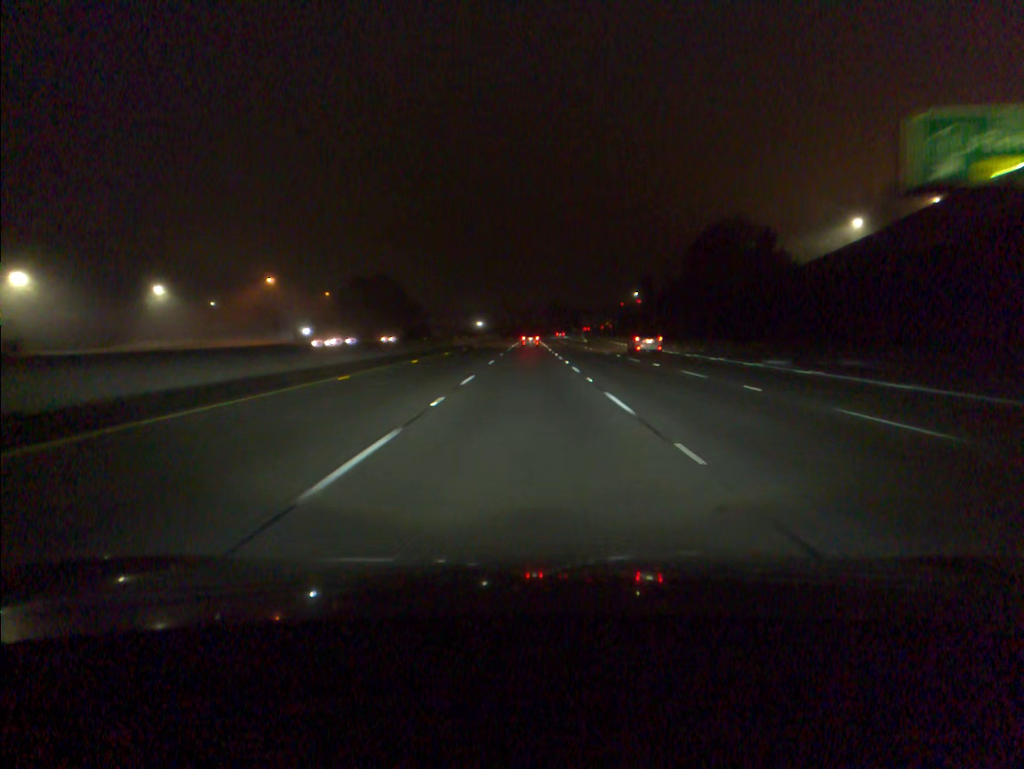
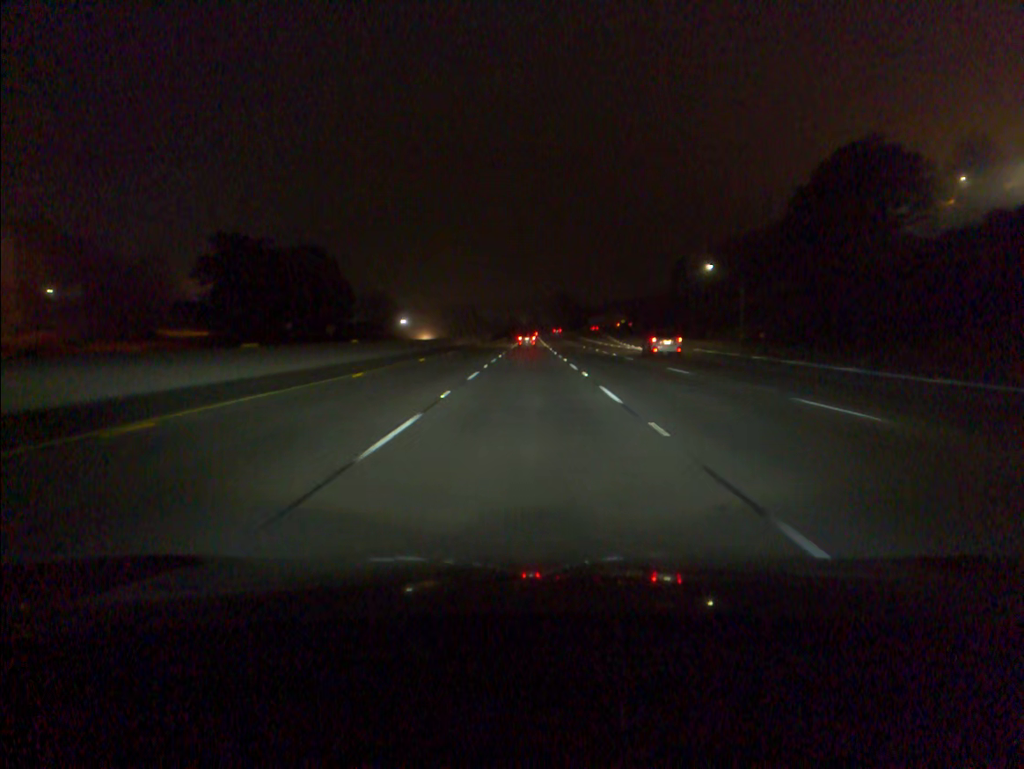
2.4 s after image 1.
(0.0, +71.0) m; 0°
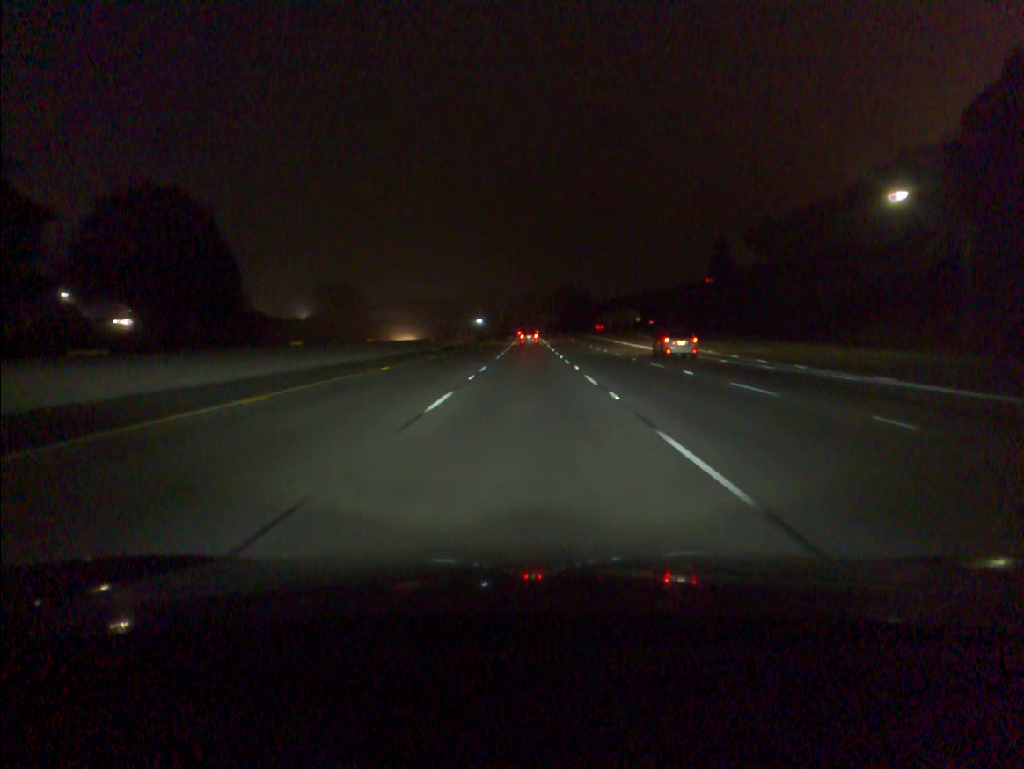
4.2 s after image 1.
(0.0, +53.1) m; 0°
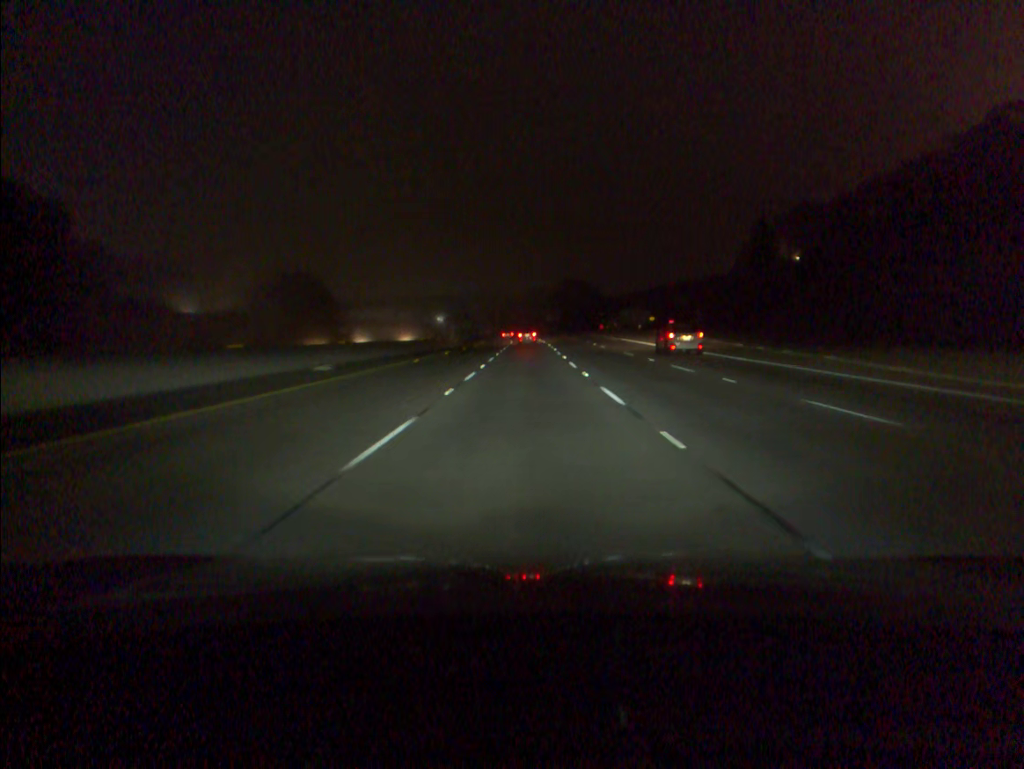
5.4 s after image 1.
(+0.1, +35.4) m; 0°
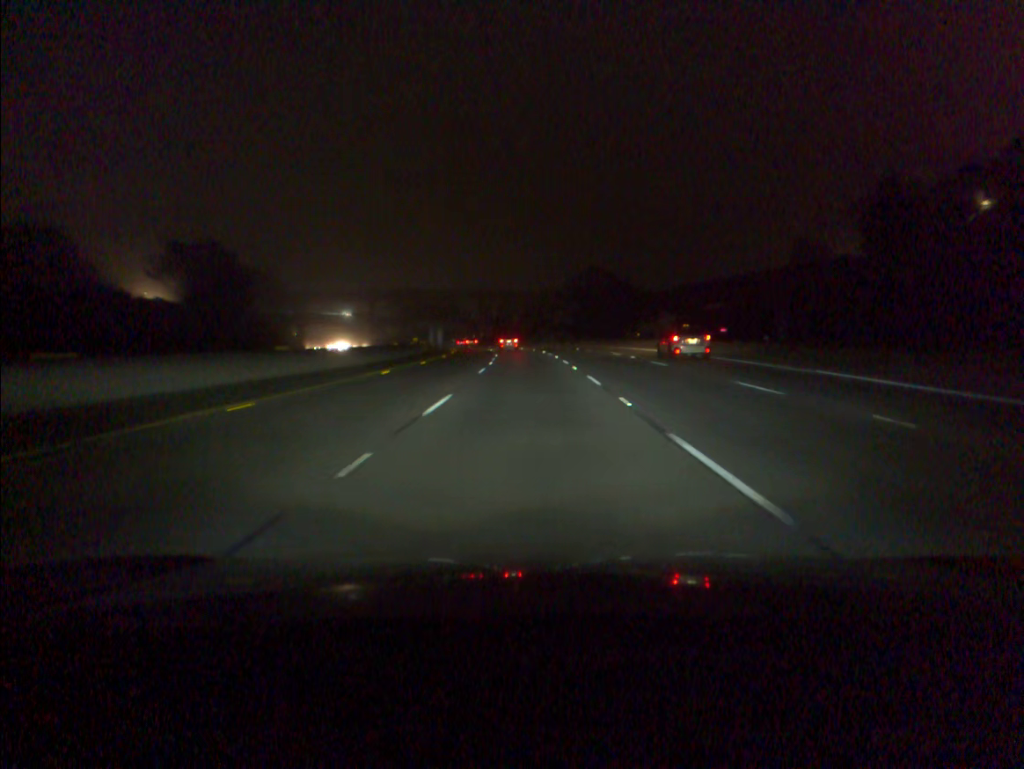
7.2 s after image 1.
(-0.1, +52.9) m; 0°
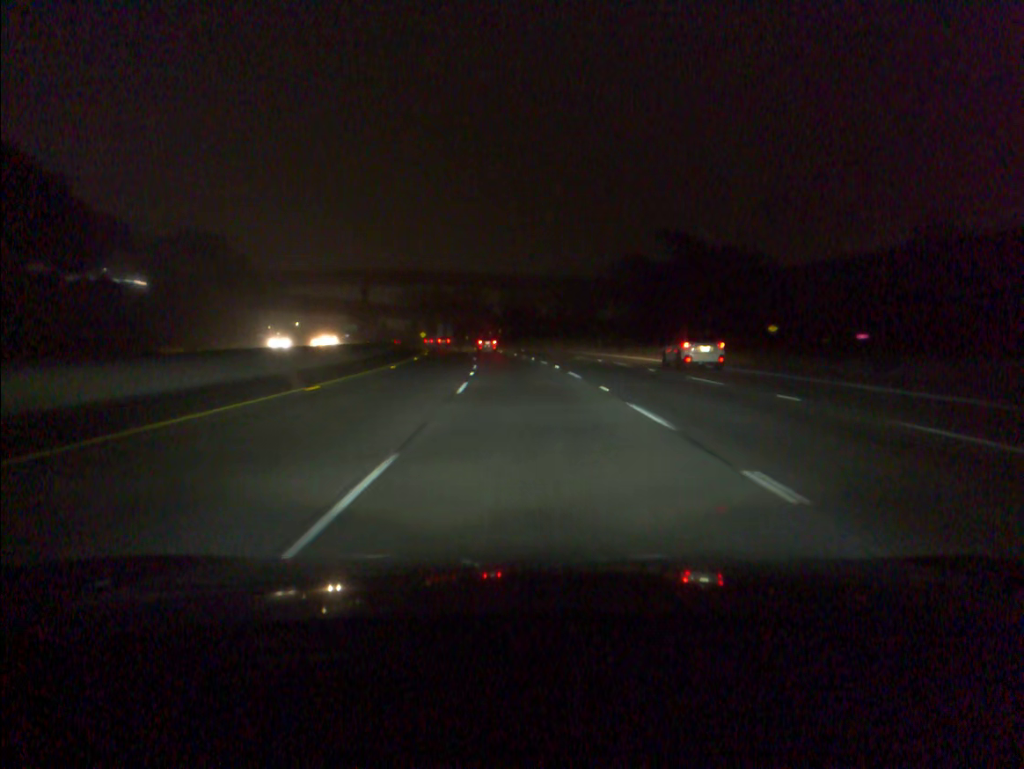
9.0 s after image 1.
(-0.6, +52.7) m; -2°
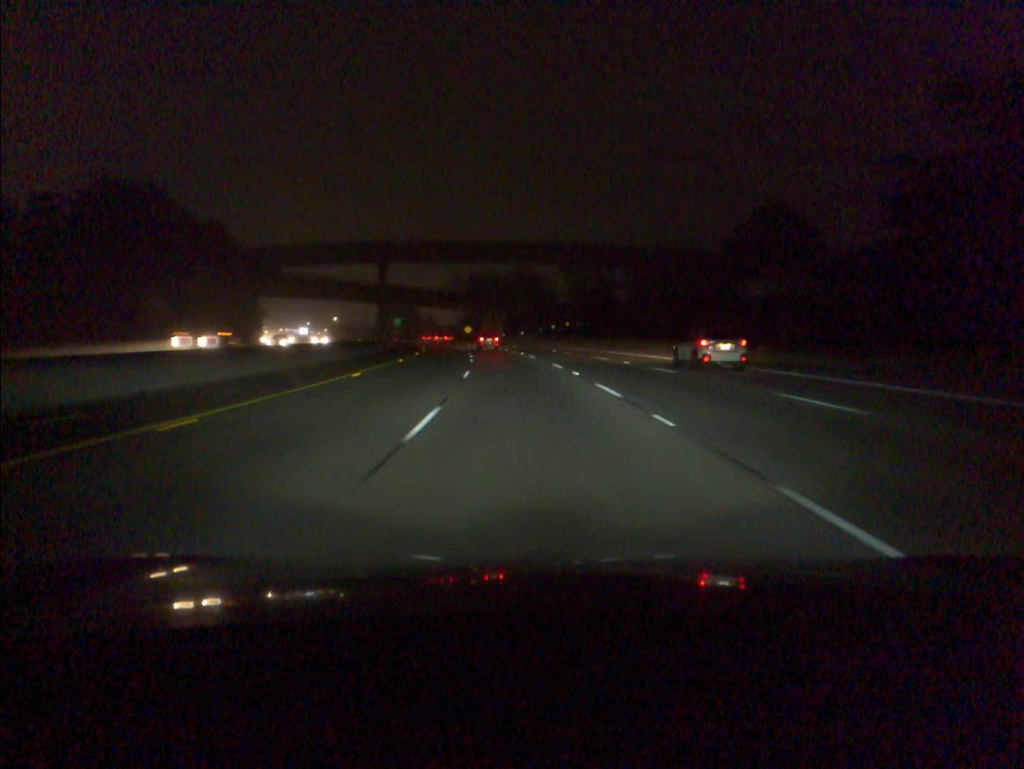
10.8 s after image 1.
(-2.0, +52.7) m; -5°
